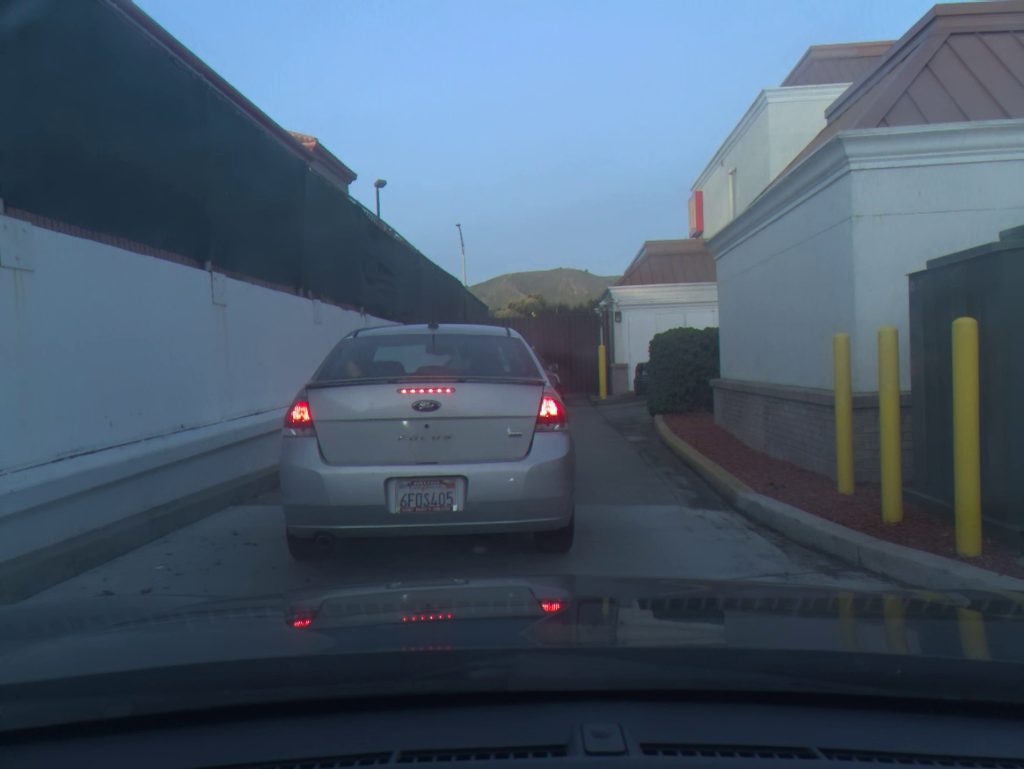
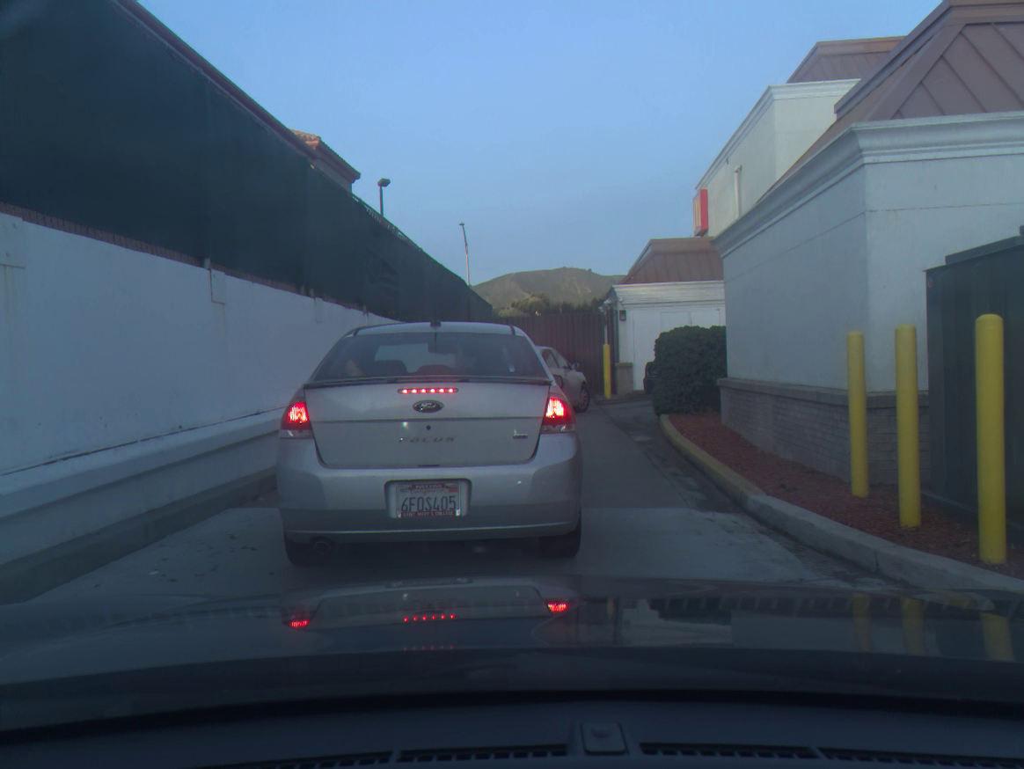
(0.0, +0.1) m; 0°
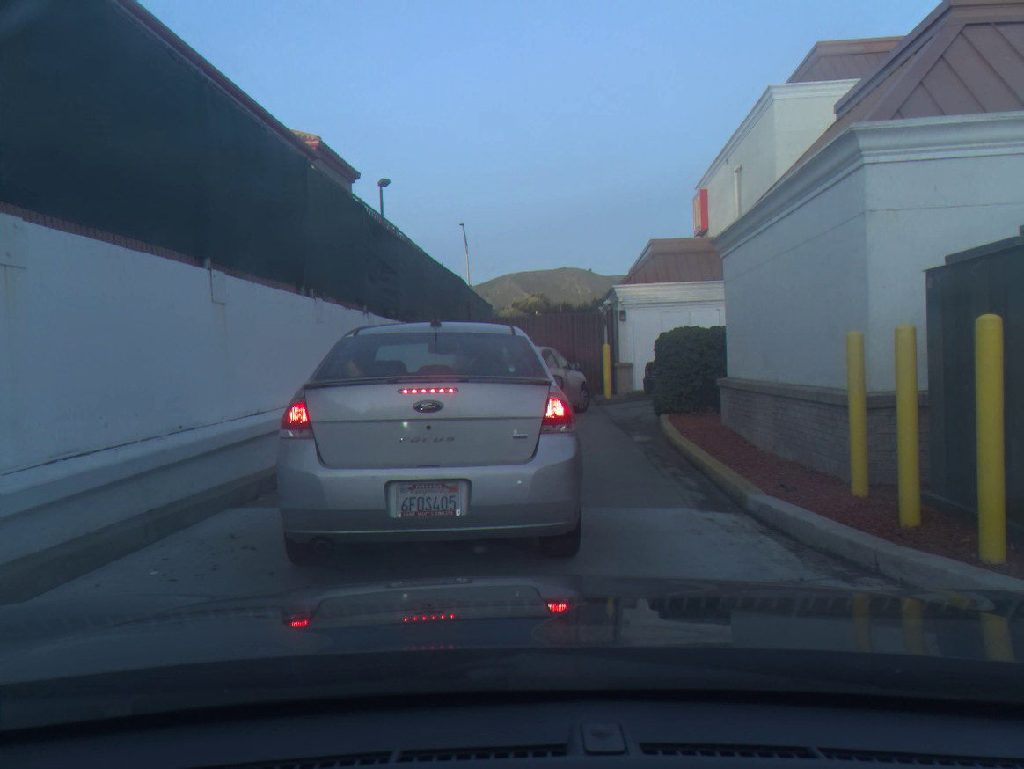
(0.0, 0.0) m; 0°
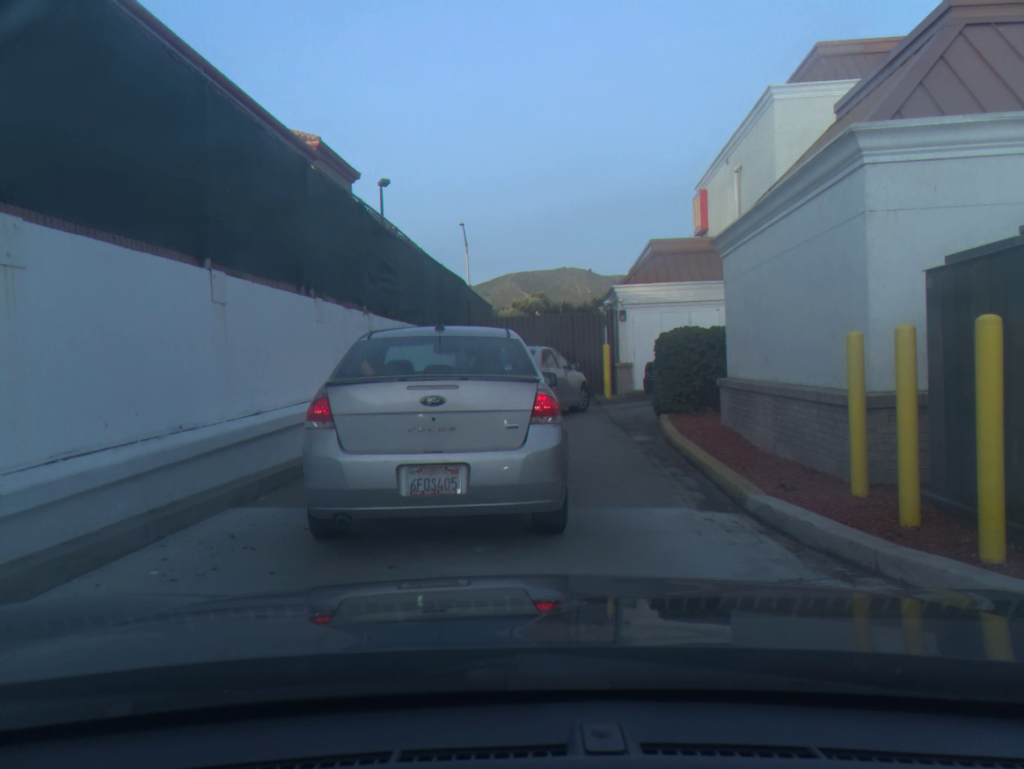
(0.0, 0.0) m; 0°
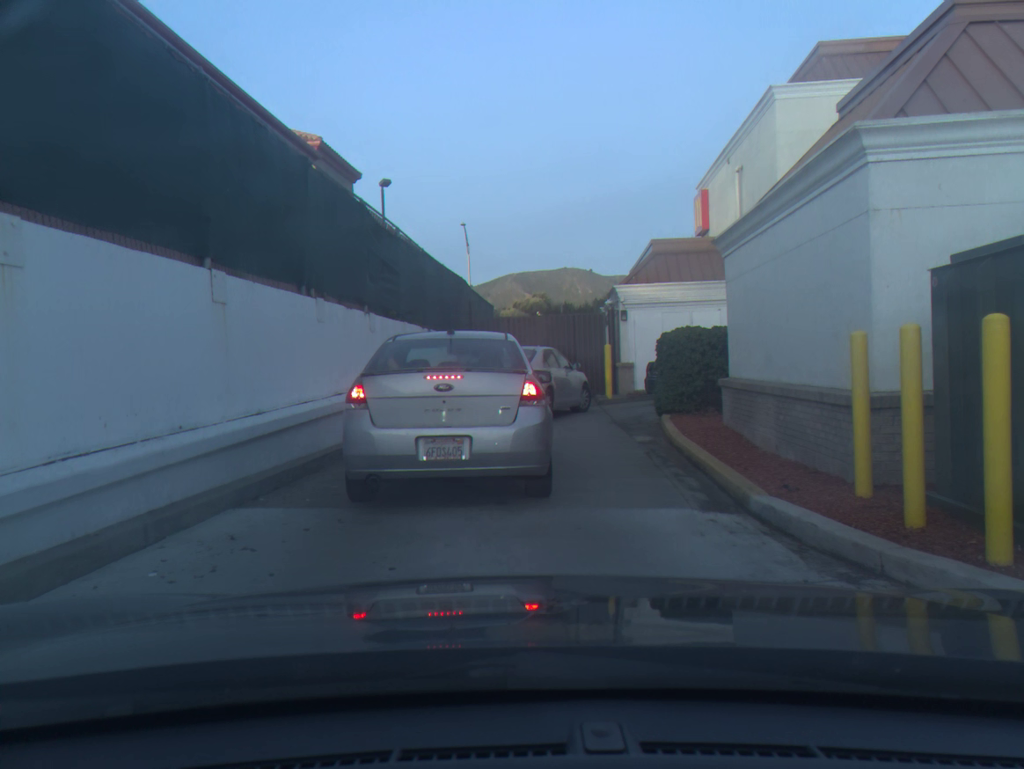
(0.0, +0.1) m; 0°
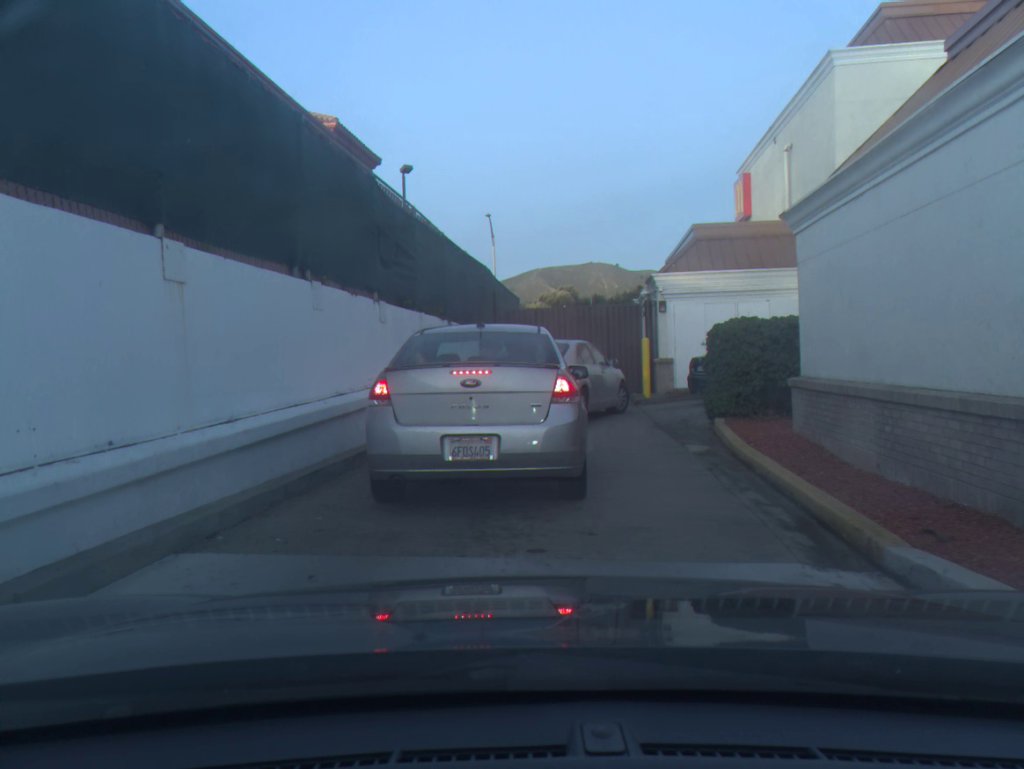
(-0.1, +1.6) m; -2°
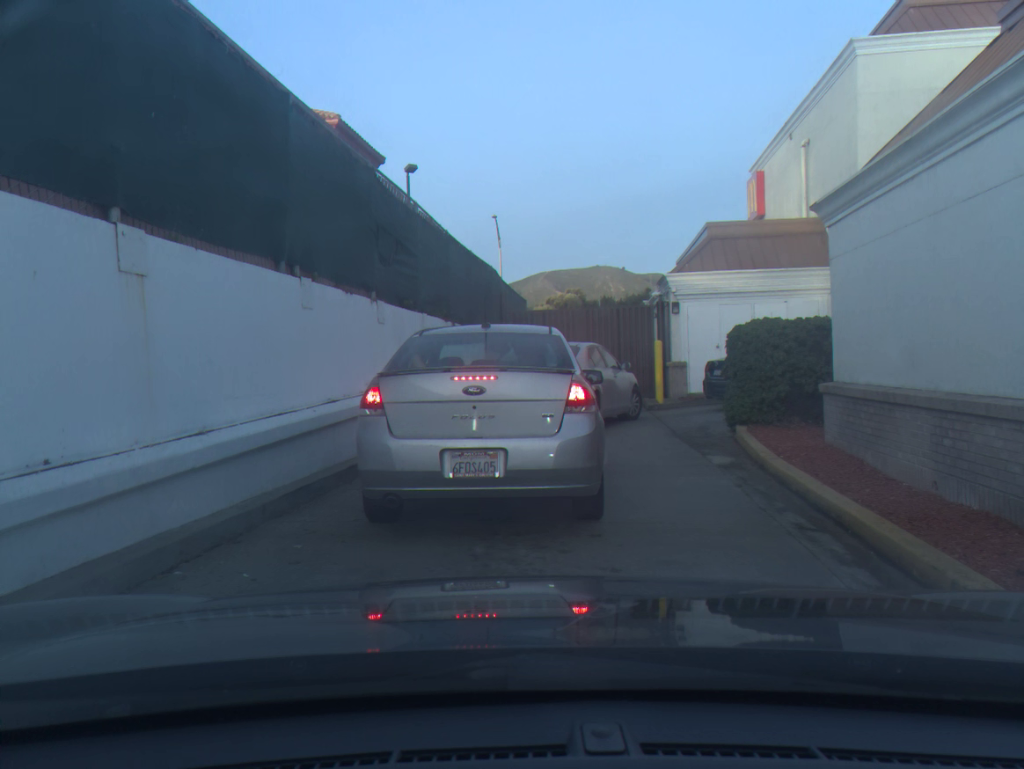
(0.0, +0.8) m; 0°
